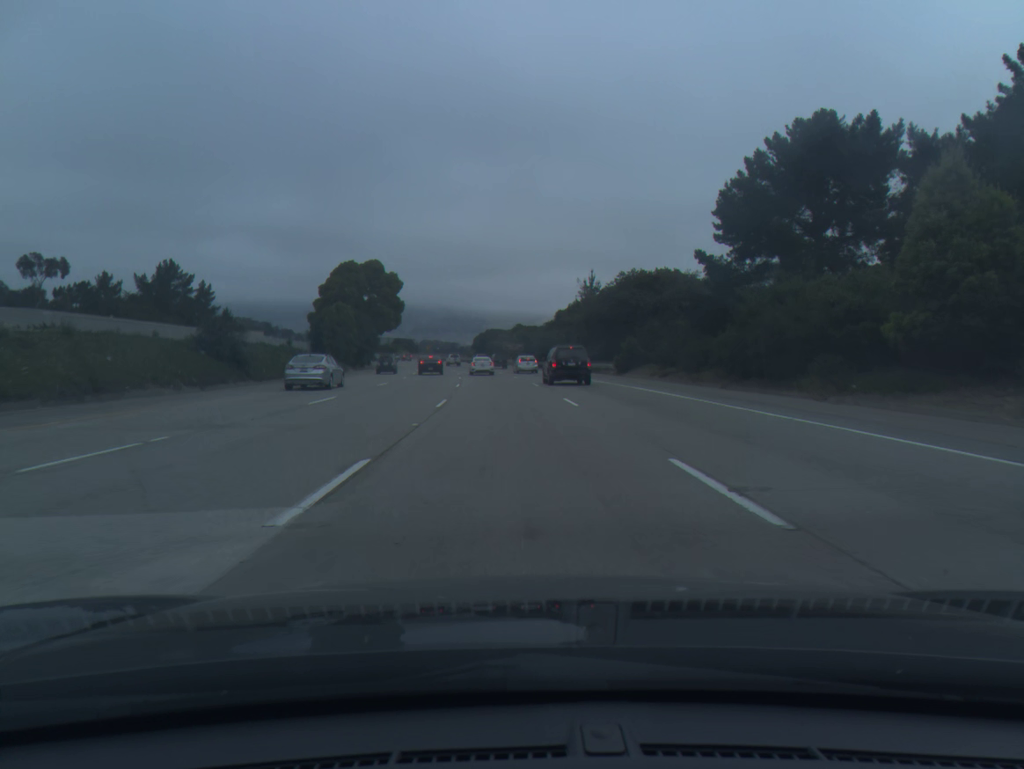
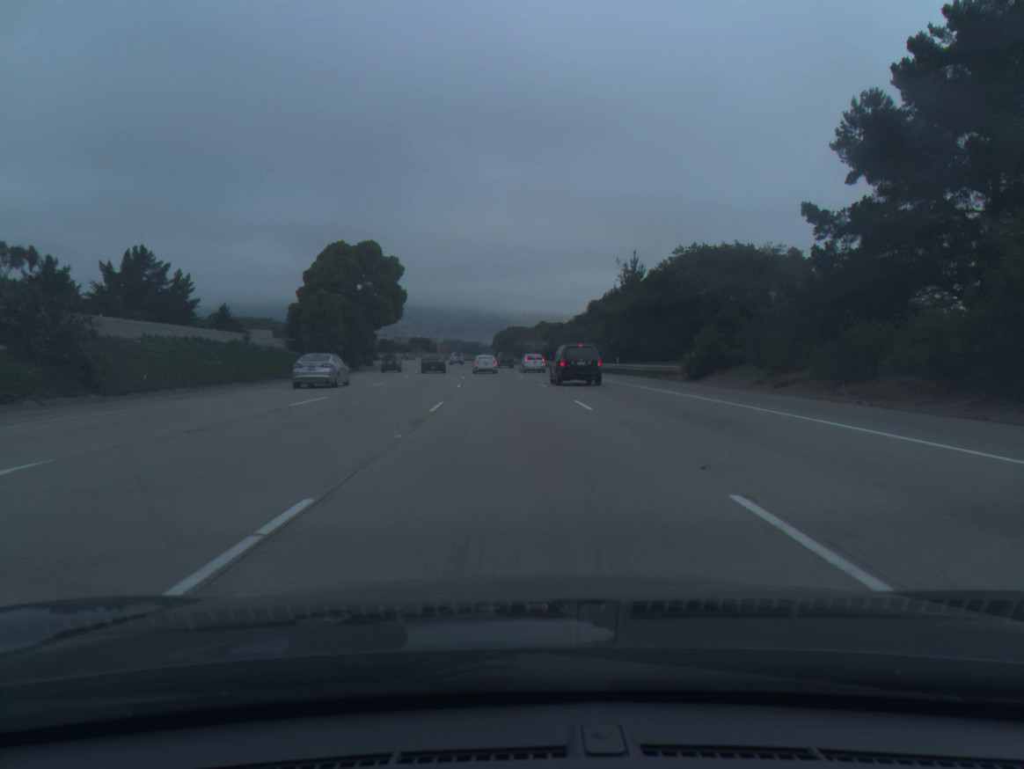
(-0.2, +17.4) m; -2°
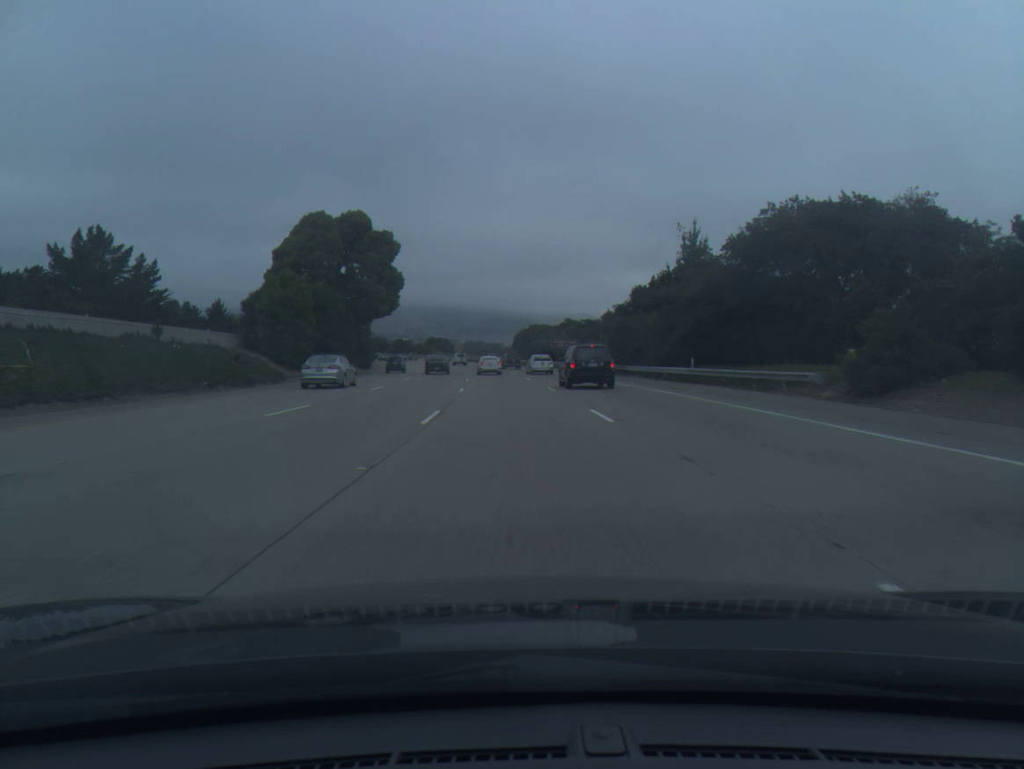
(-0.2, +17.4) m; -2°
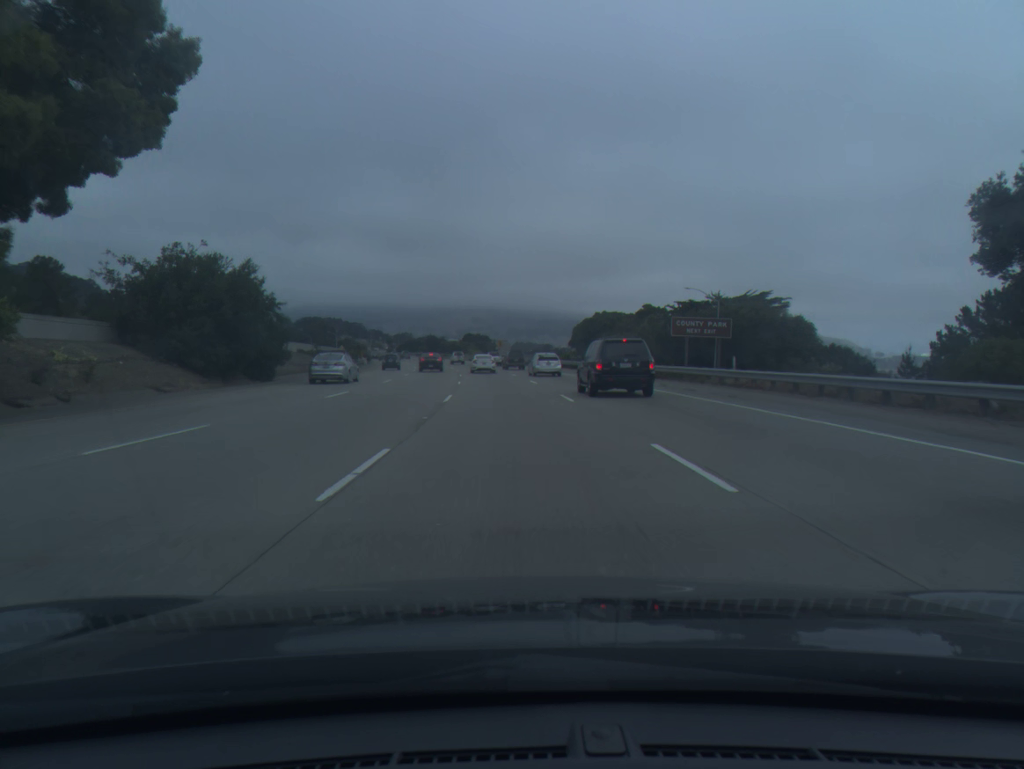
(-1.8, +52.0) m; -4°
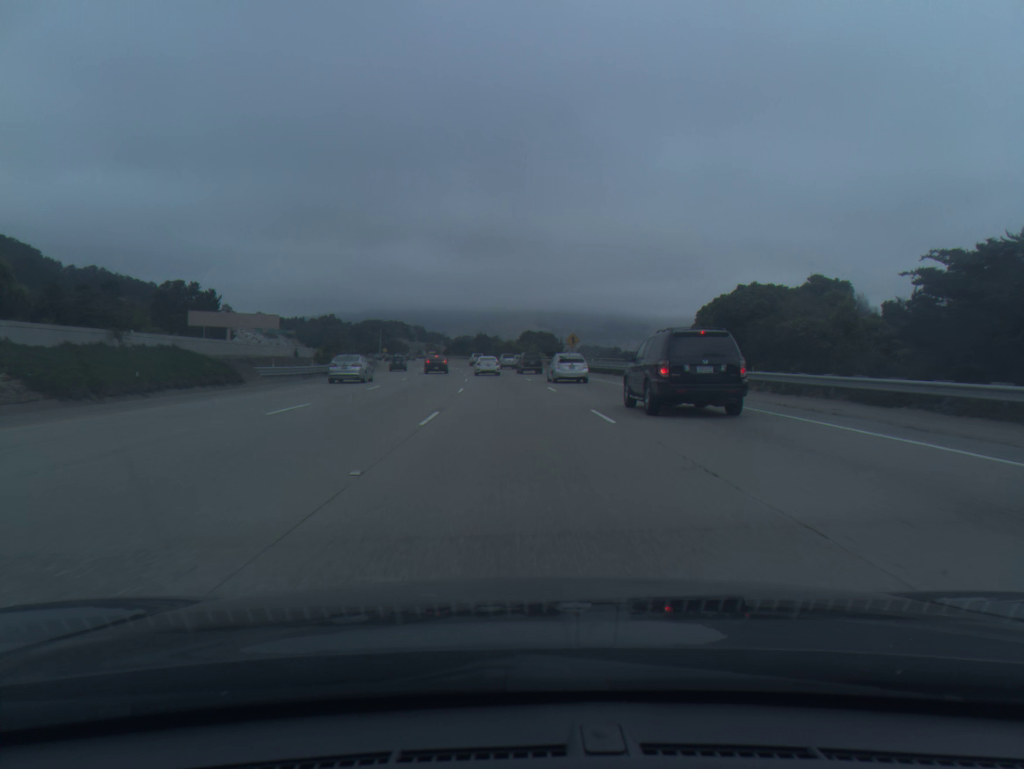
(-2.0, +51.2) m; -5°
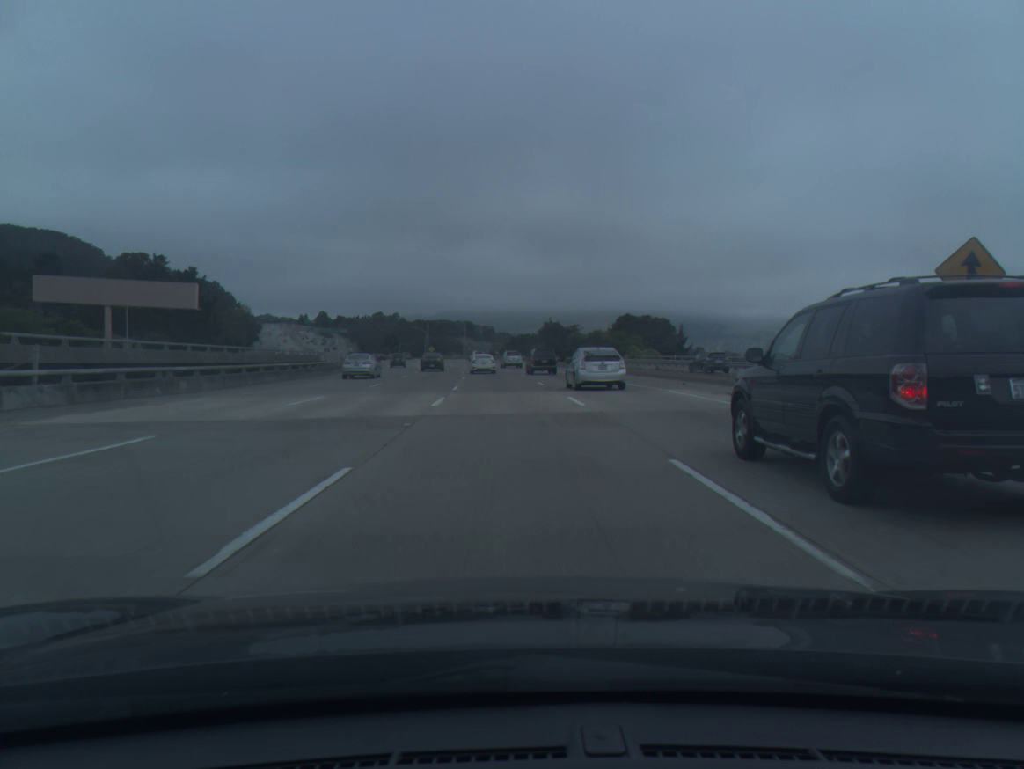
(-2.9, +67.8) m; -5°
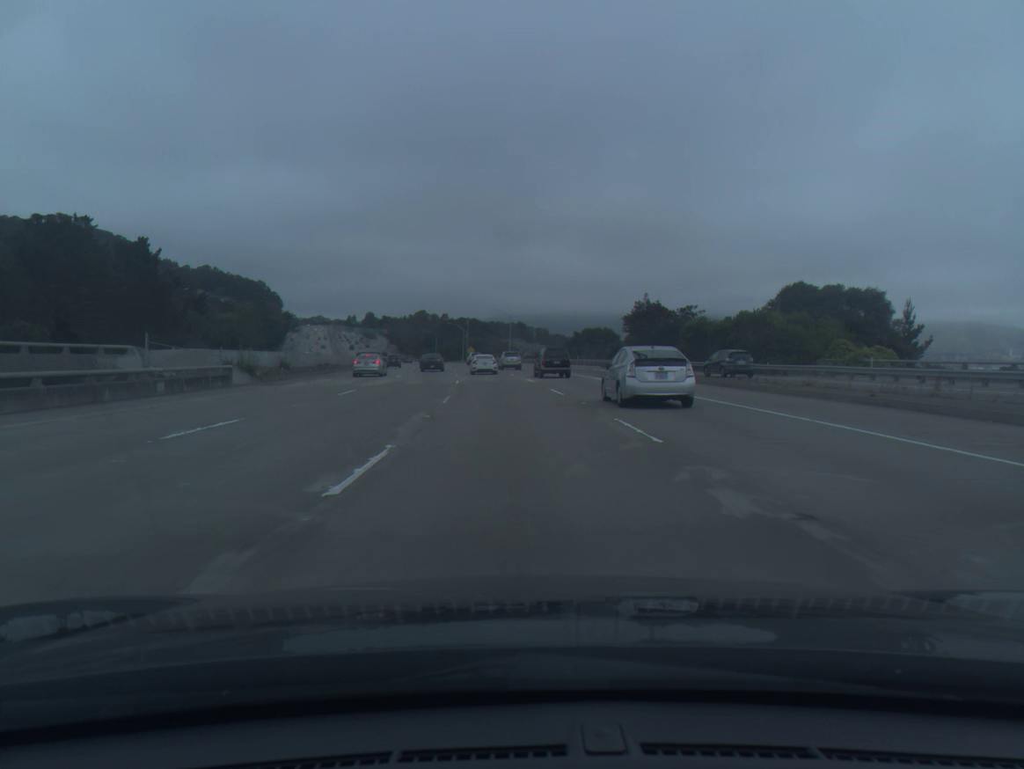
(-1.9, +50.3) m; -4°
